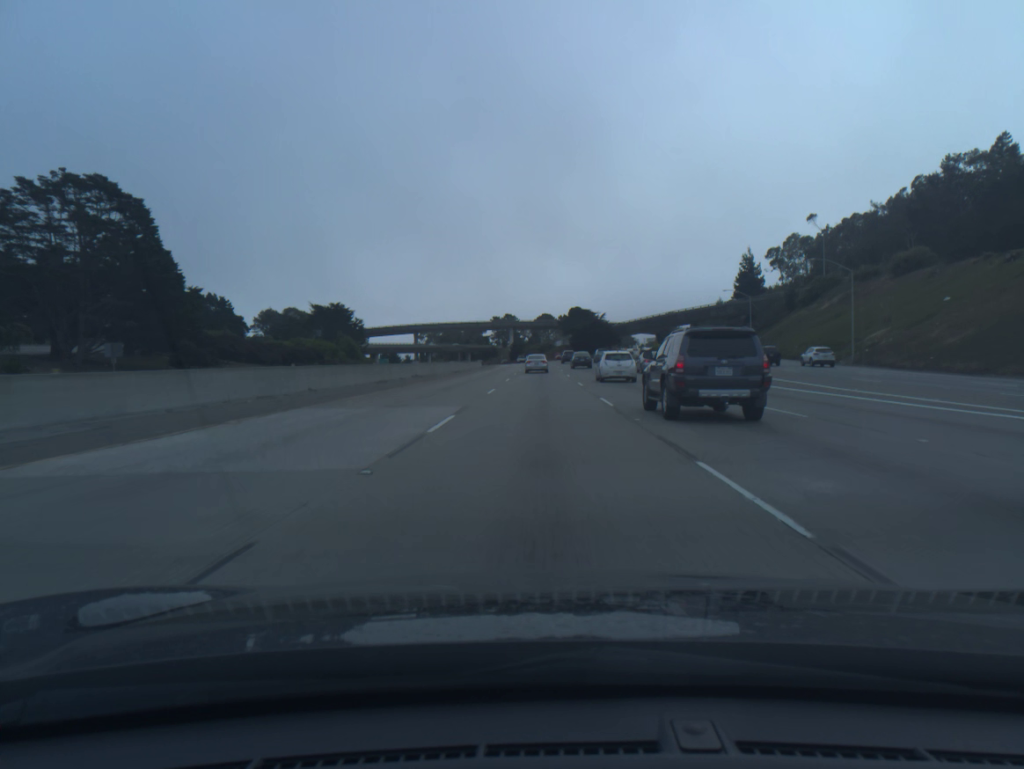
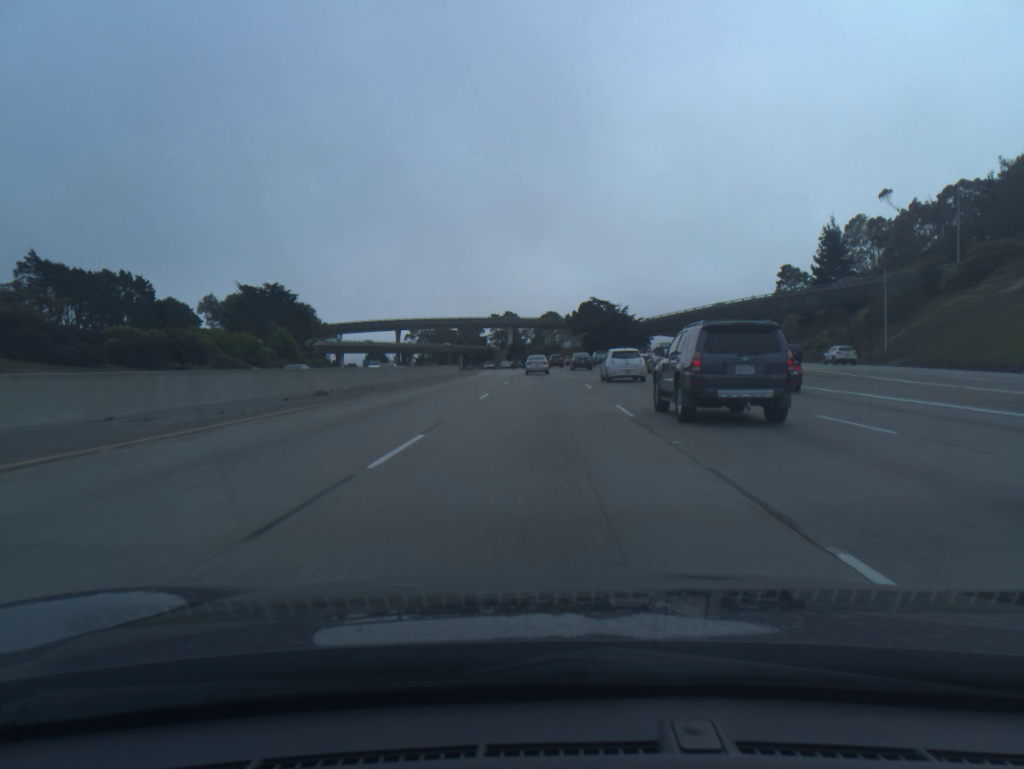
(-0.1, +48.1) m; 0°
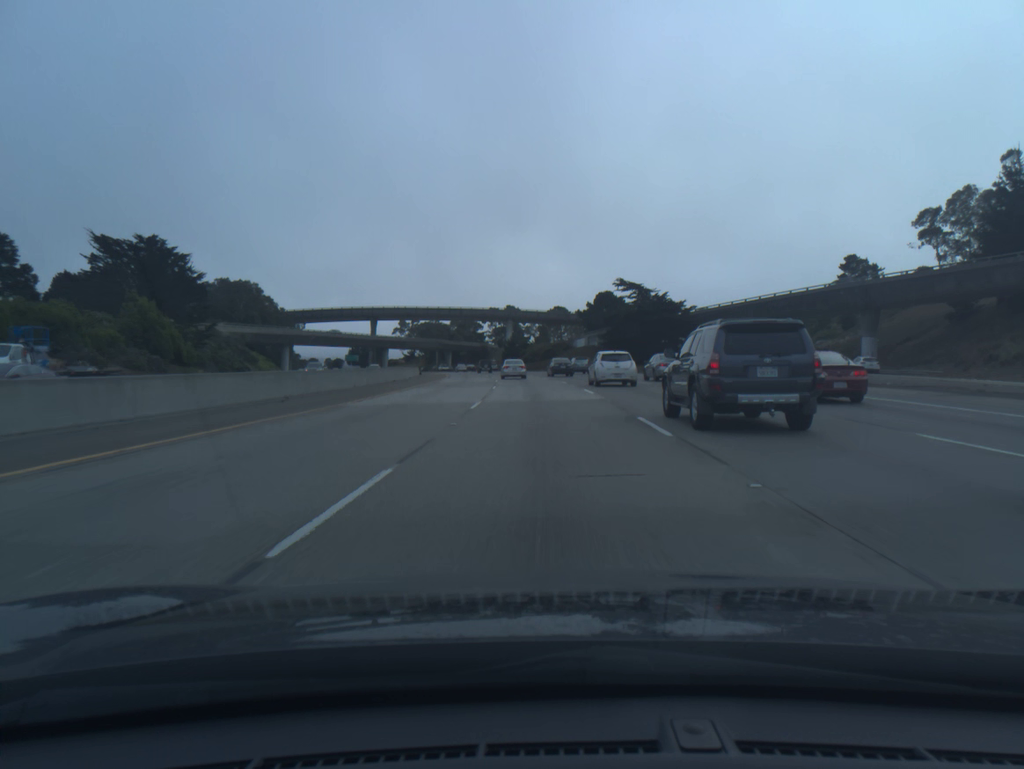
(-0.1, +47.5) m; 0°
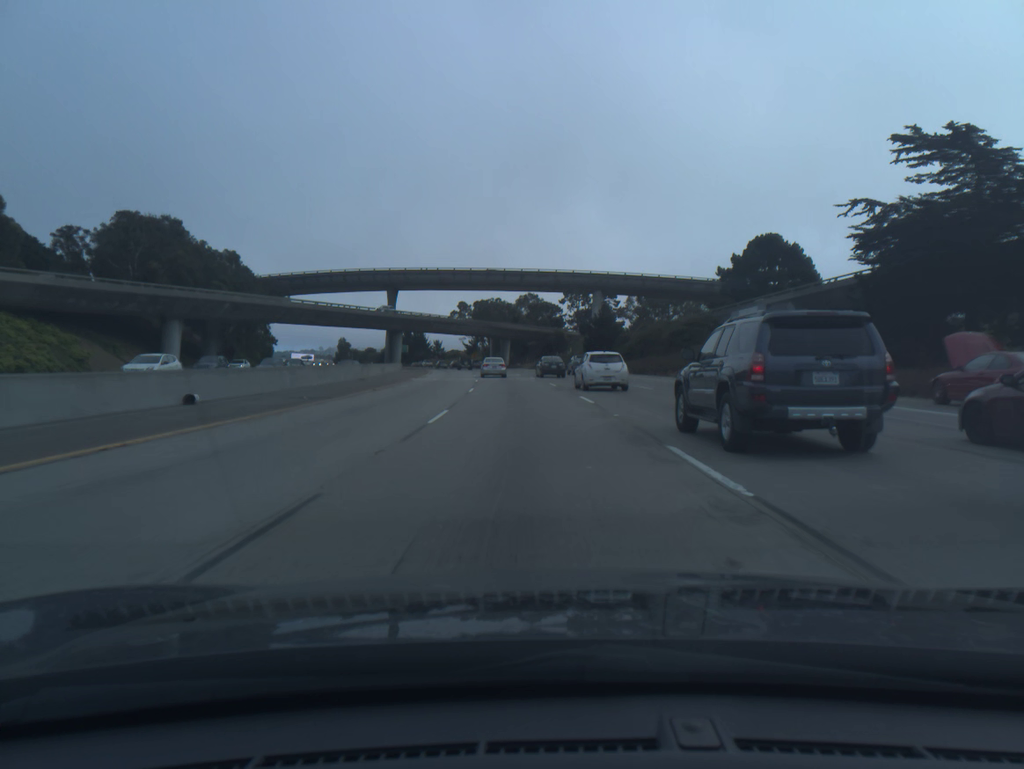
(-3.2, +77.7) m; -6°
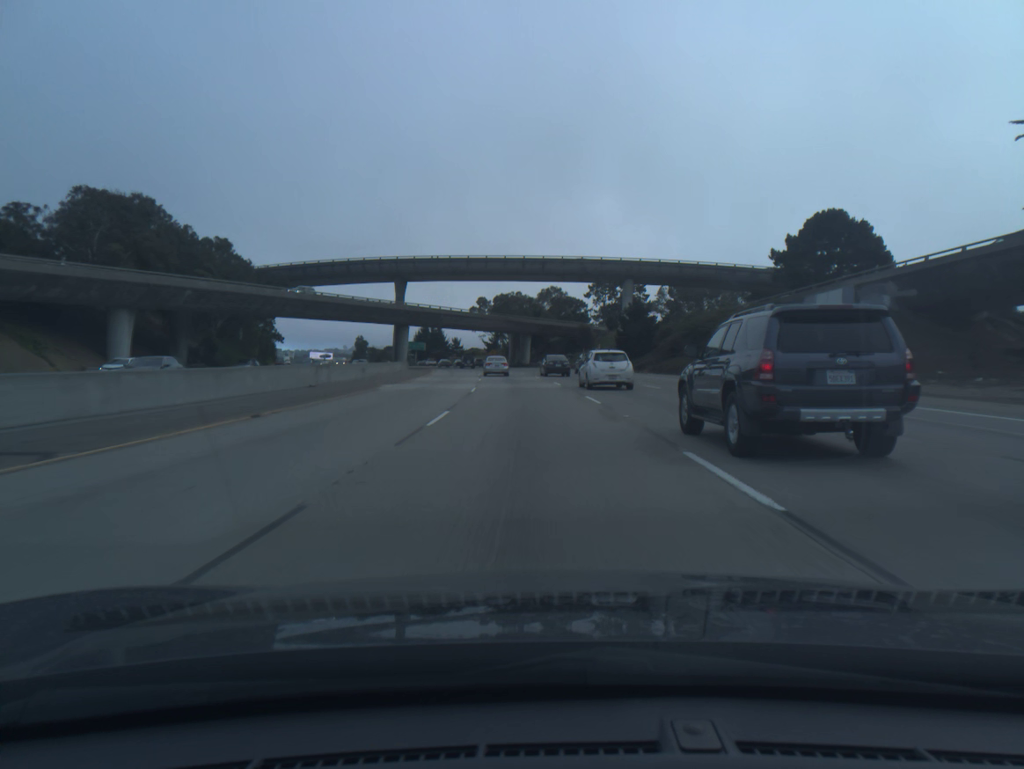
(-0.2, +15.4) m; -2°
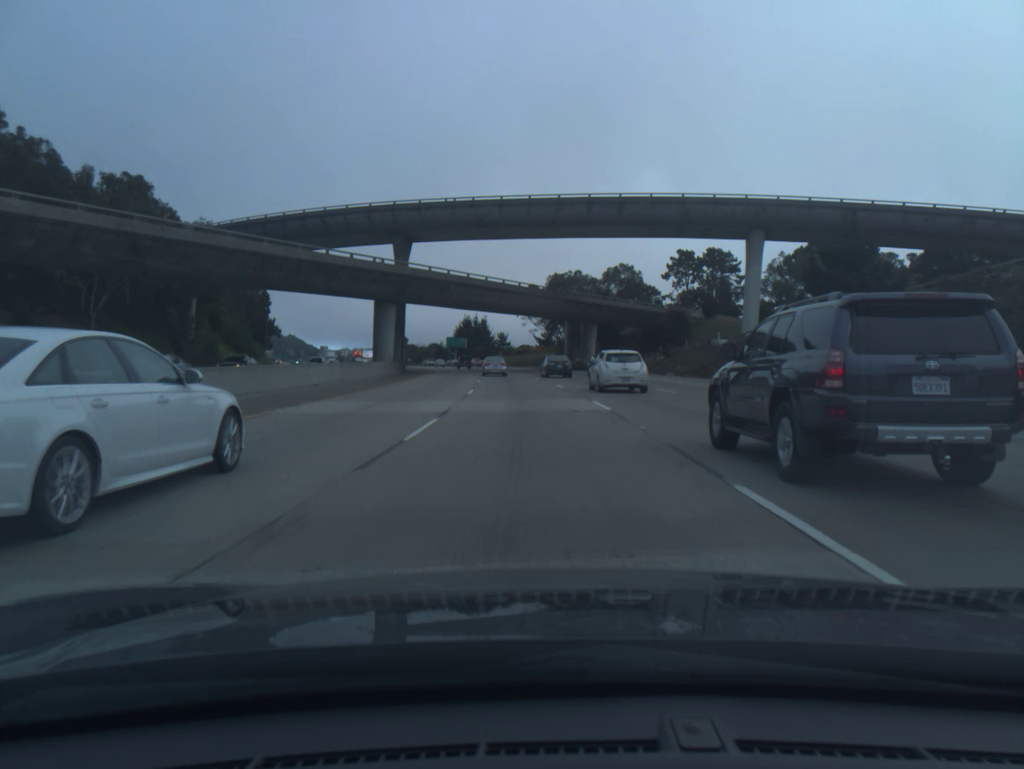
(-1.7, +46.2) m; -4°
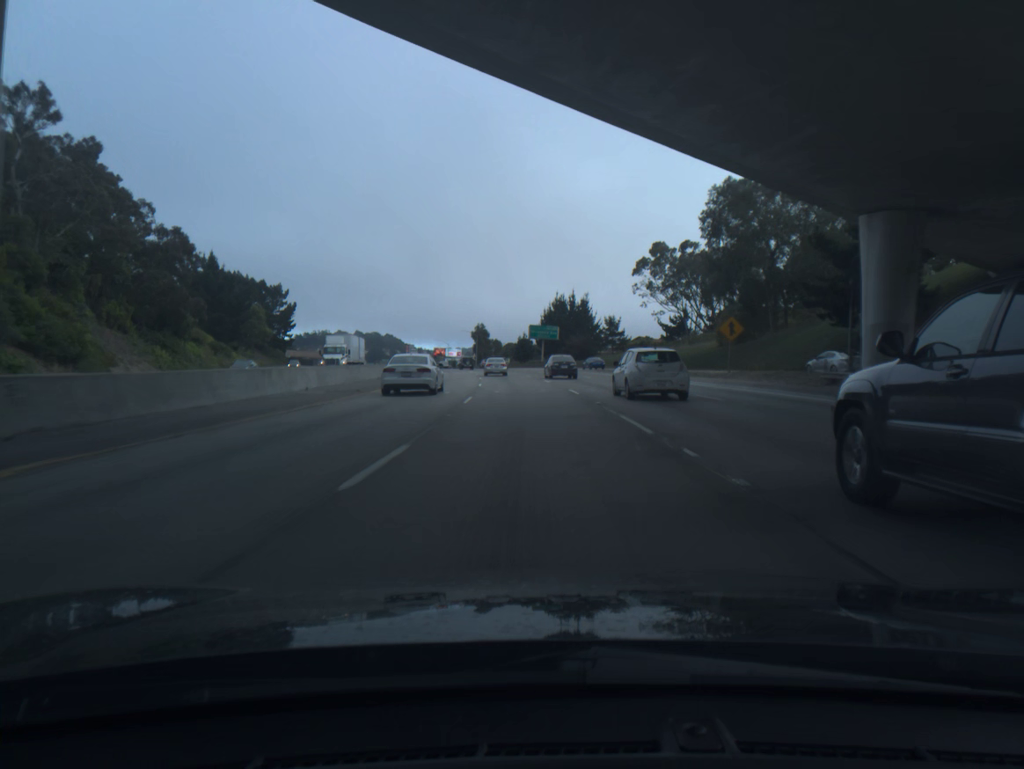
(-5.0, +78.1) m; -7°
